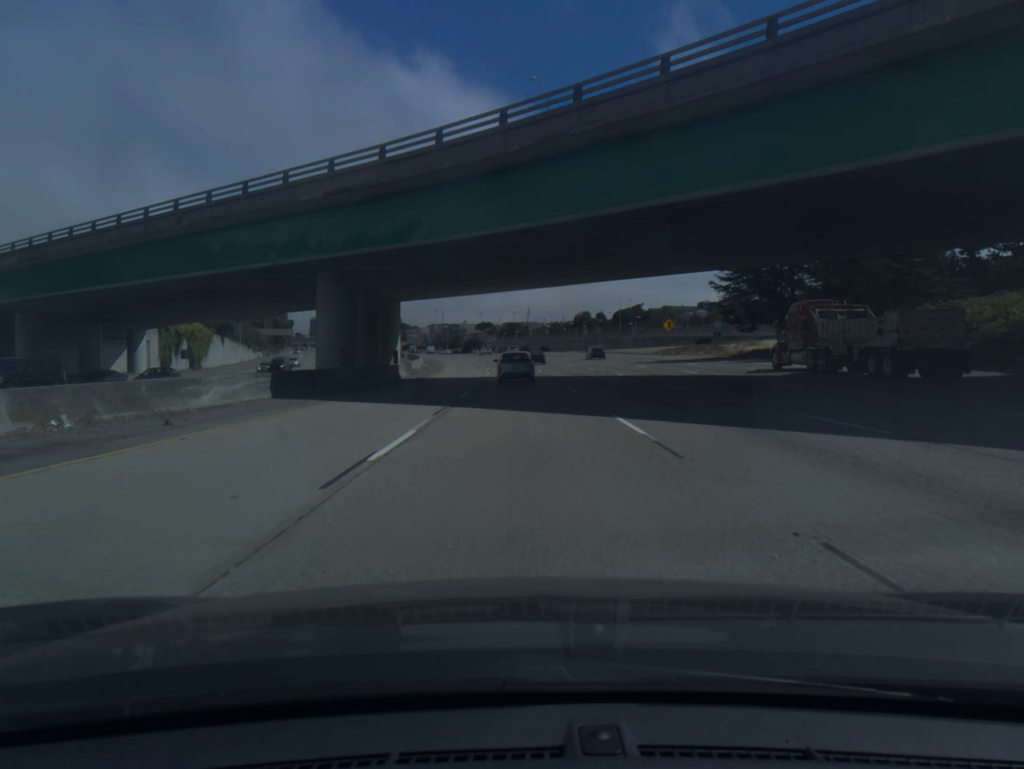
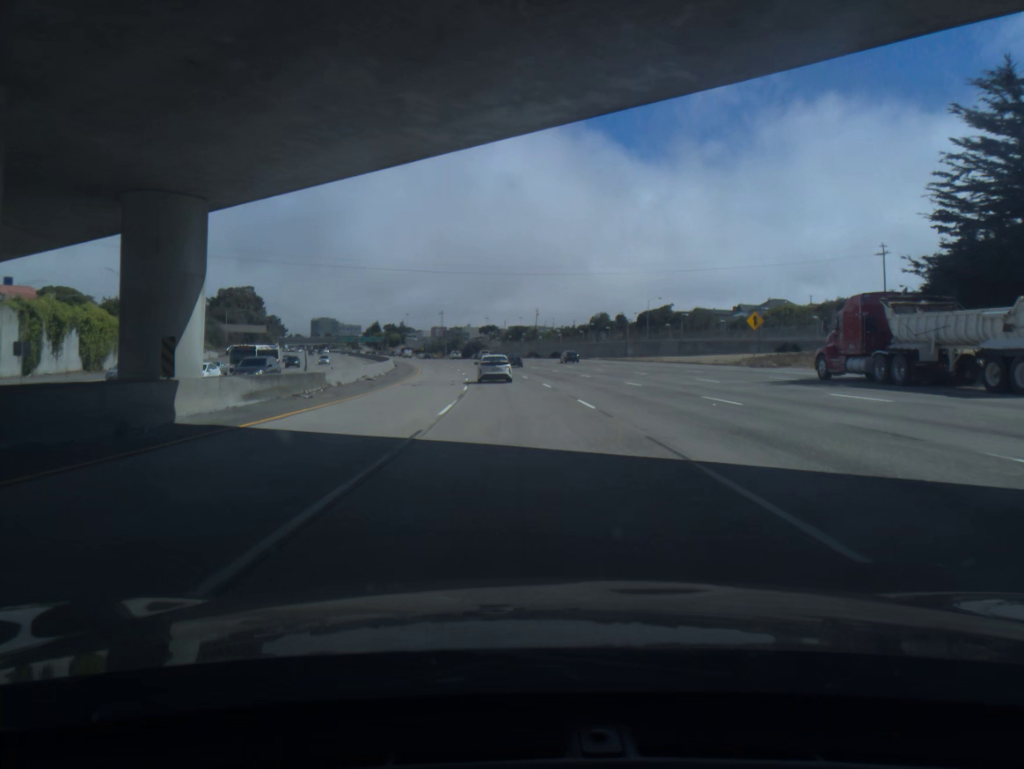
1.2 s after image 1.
(0.0, +34.9) m; 0°
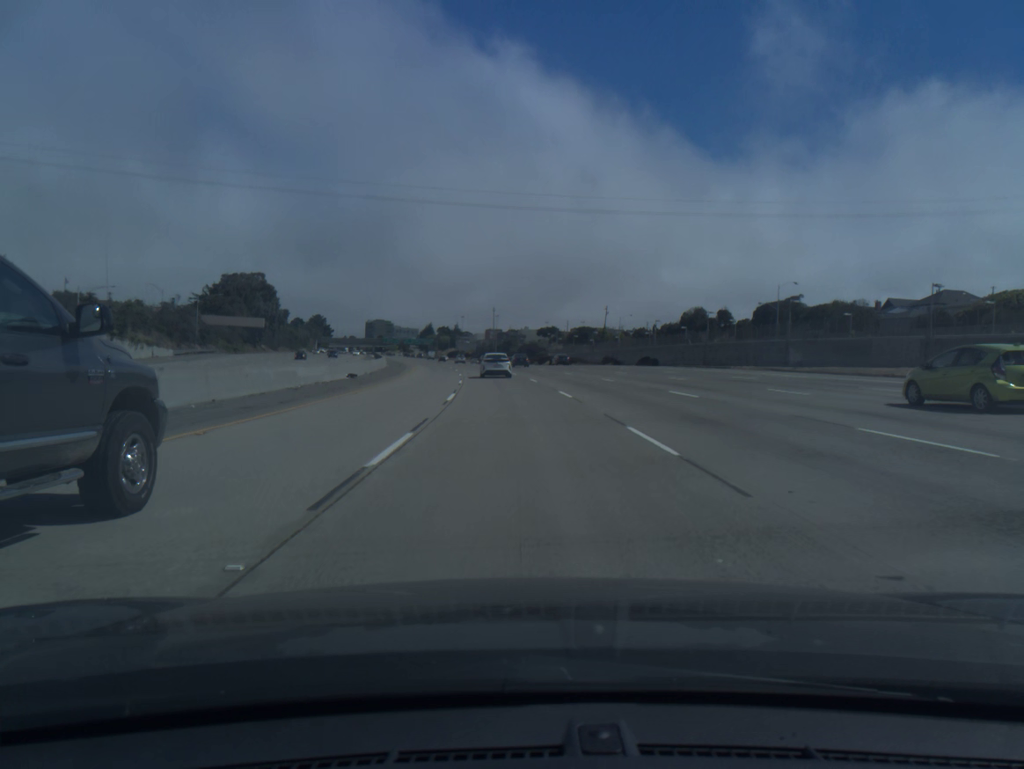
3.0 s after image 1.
(-1.6, +52.0) m; -4°
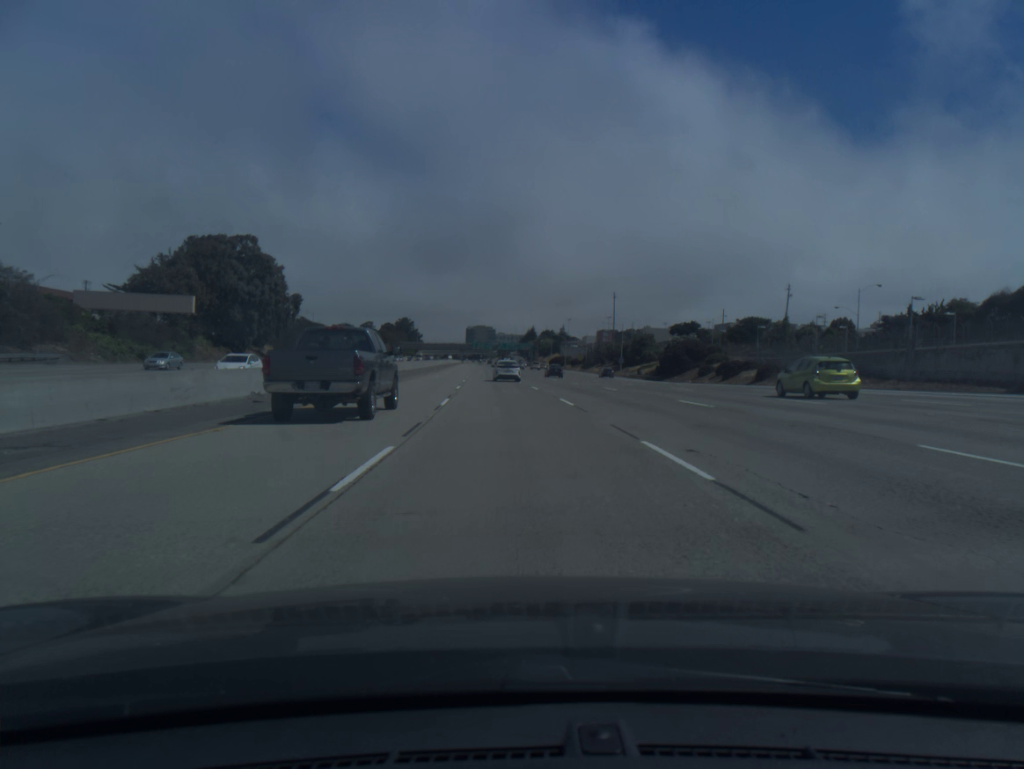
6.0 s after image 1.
(-6.0, +86.5) m; -8°
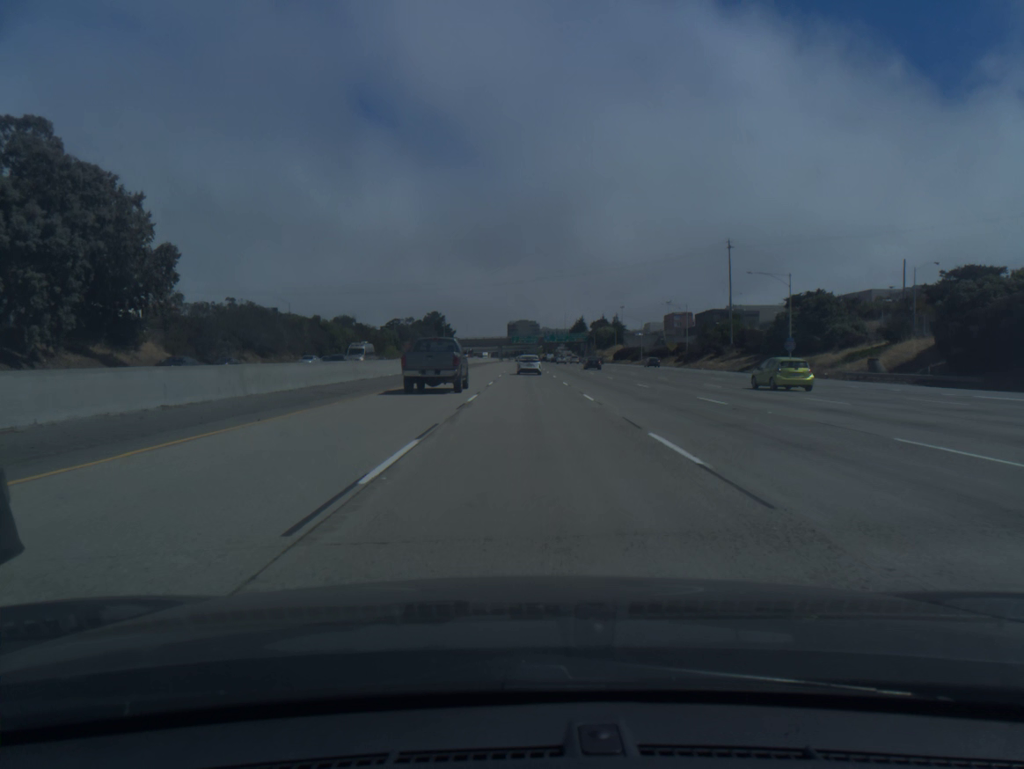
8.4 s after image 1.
(-2.8, +70.4) m; -3°
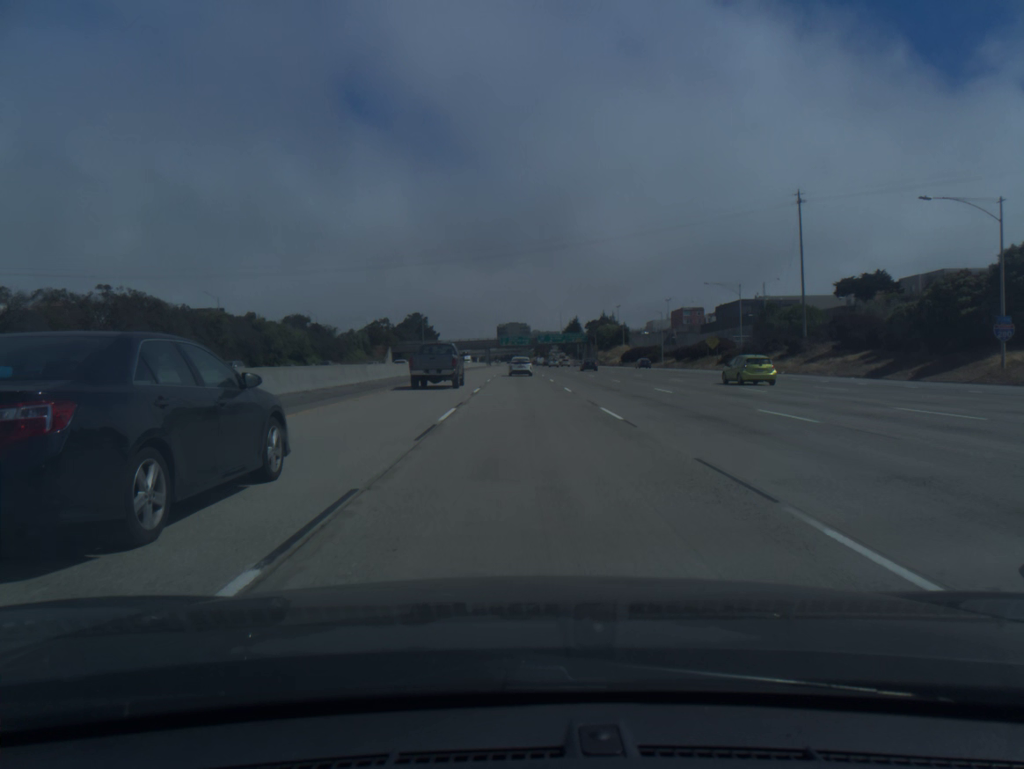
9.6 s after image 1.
(+0.2, +35.6) m; +1°
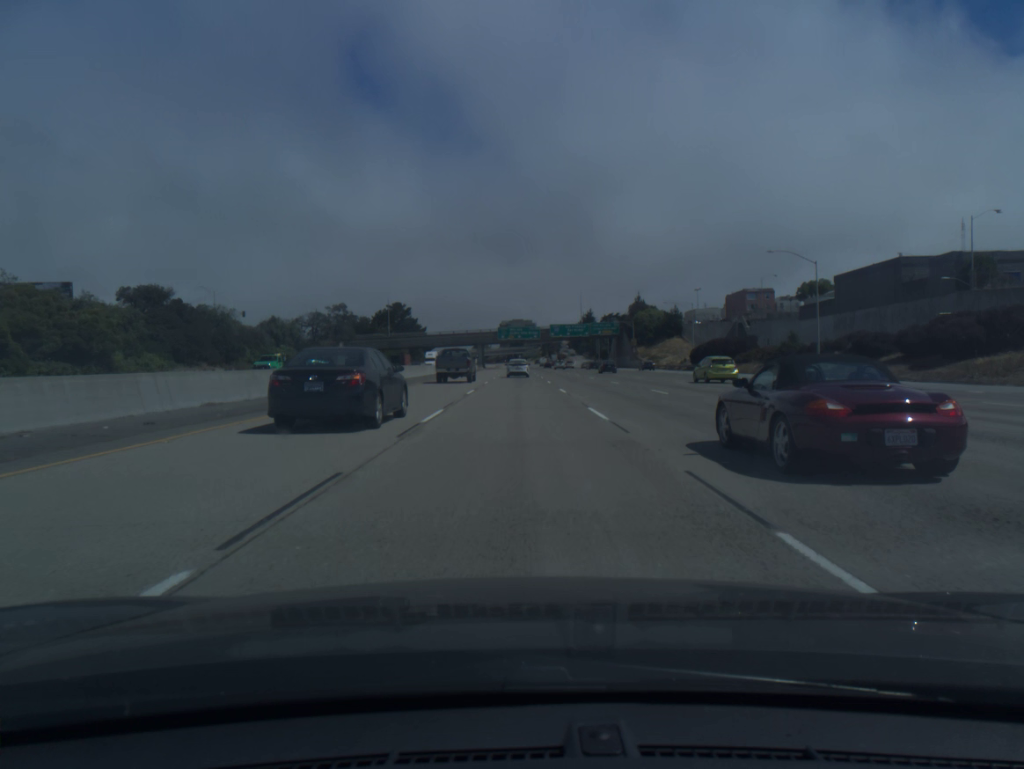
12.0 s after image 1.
(+0.2, +71.6) m; 0°
